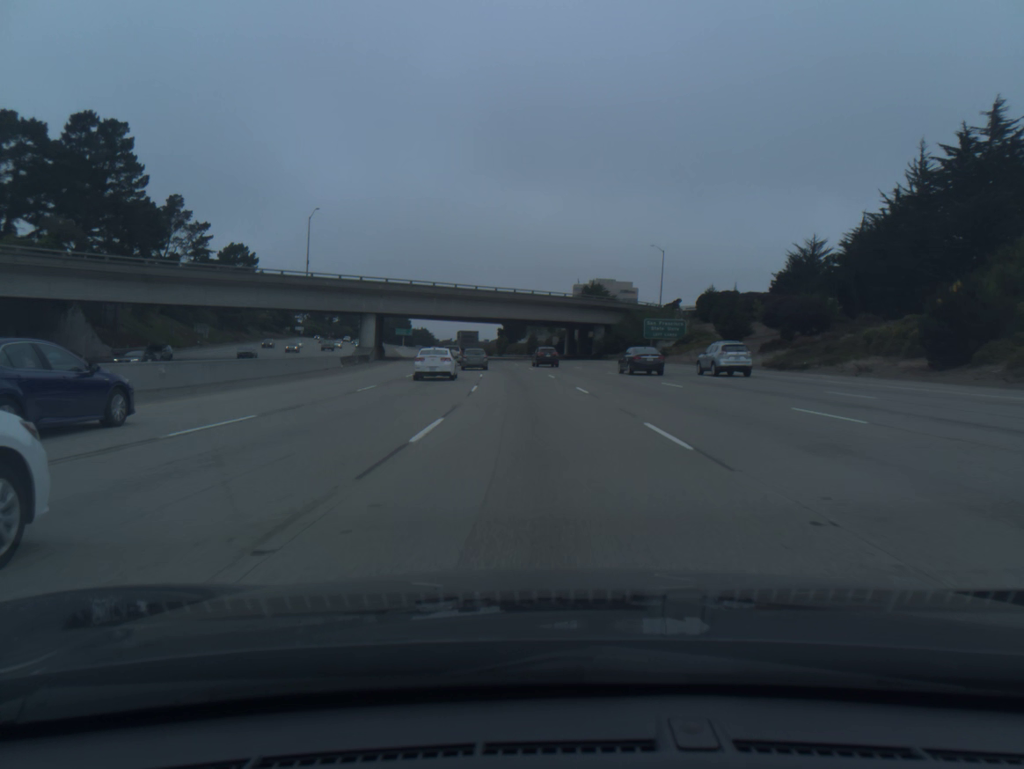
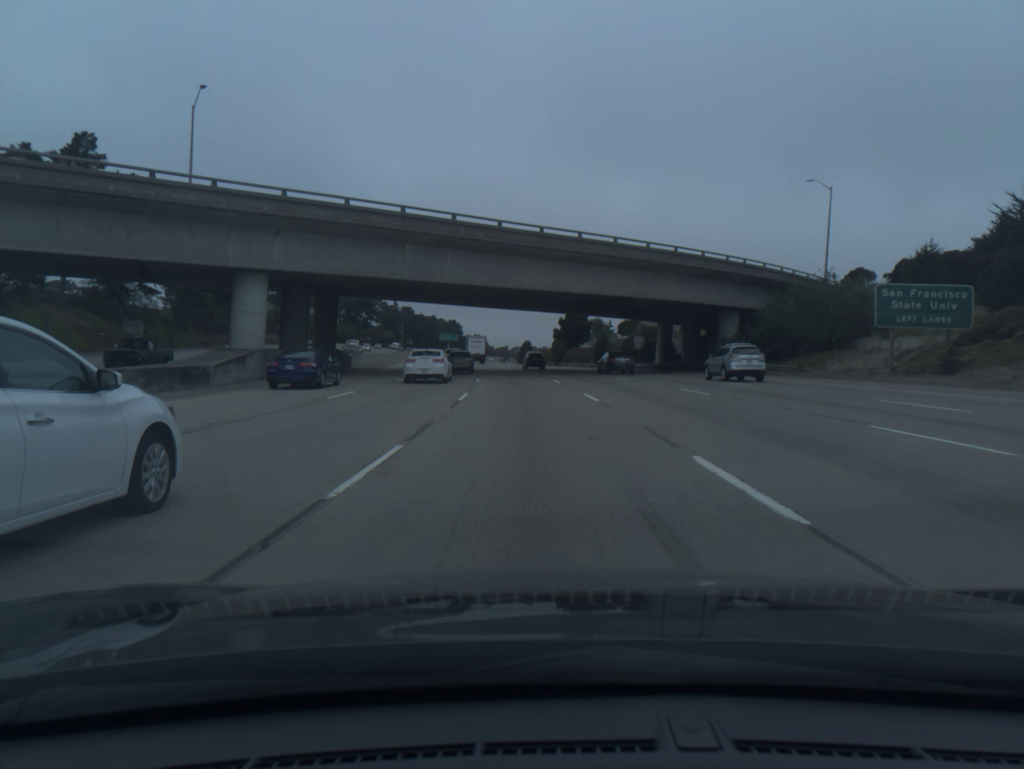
(-1.8, +47.1) m; -4°
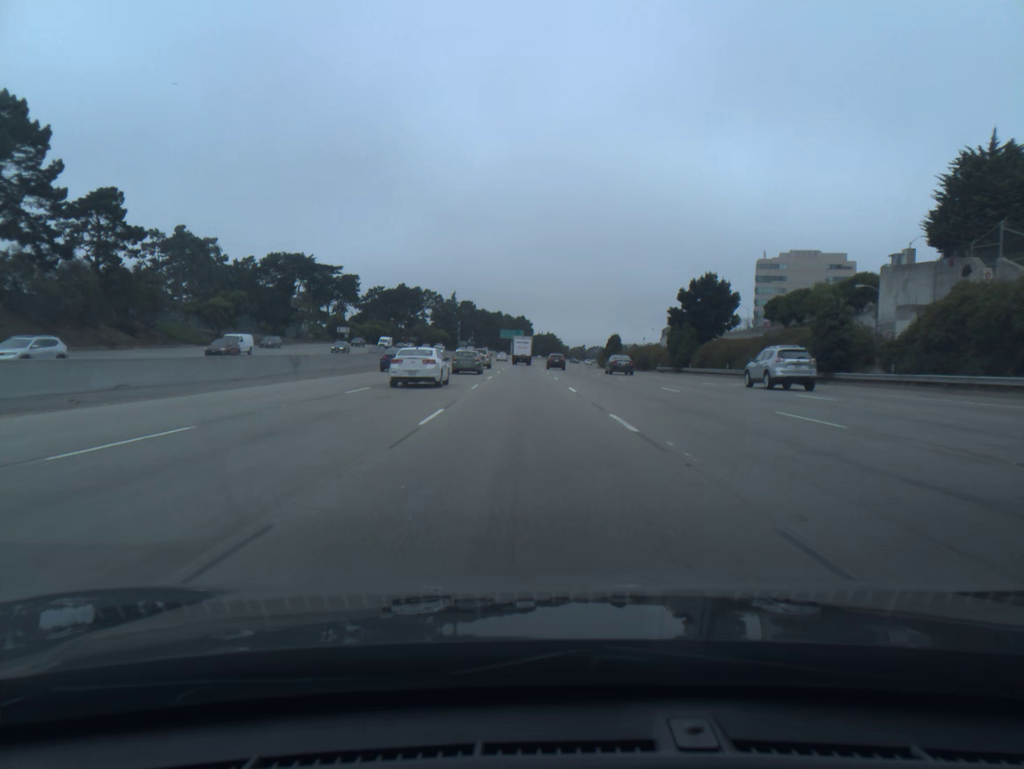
(-3.2, +64.7) m; -5°
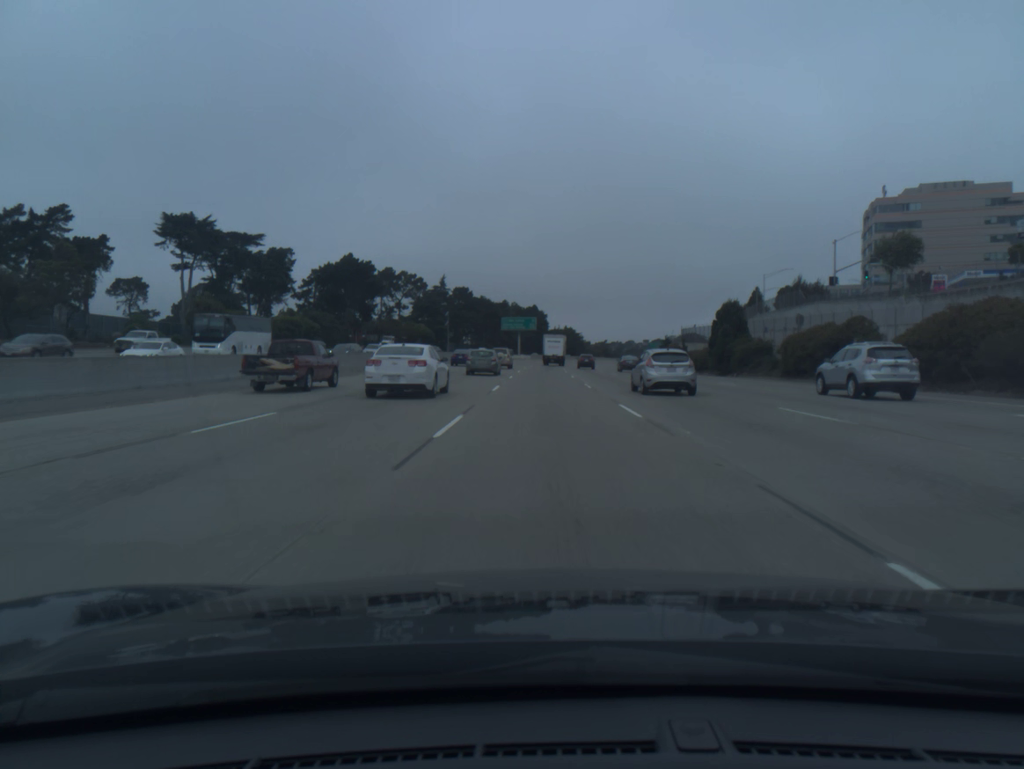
(-2.1, +84.2) m; -1°
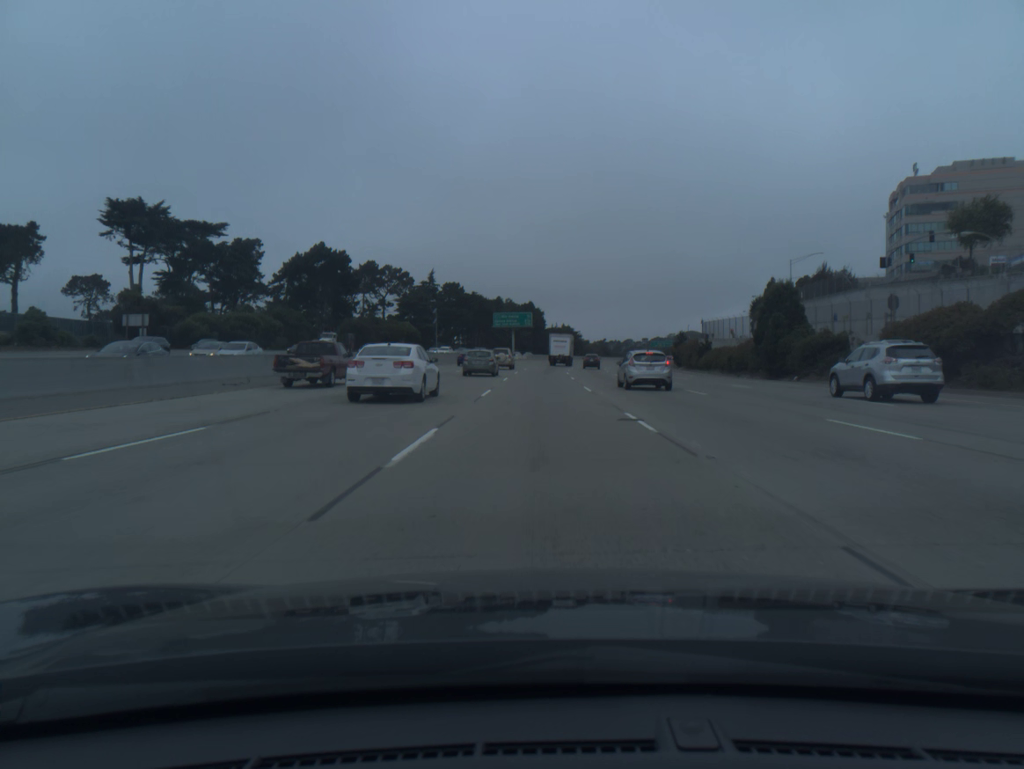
(0.0, +17.2) m; 0°
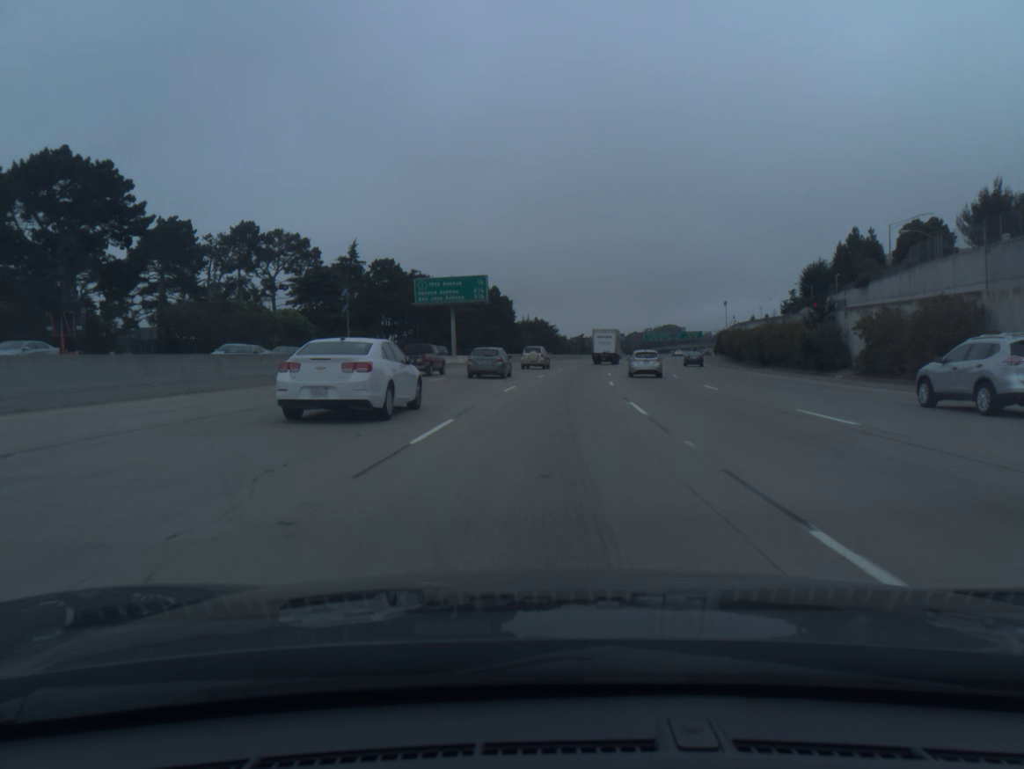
(+0.6, +69.0) m; +2°
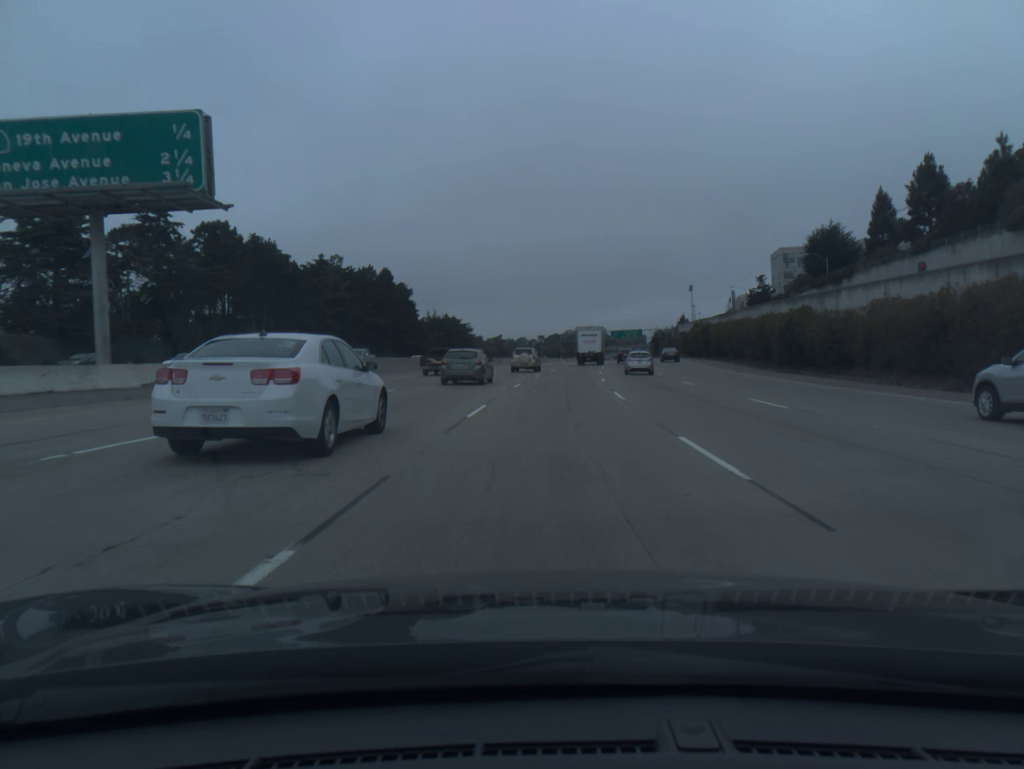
(+2.6, +52.3) m; +6°
